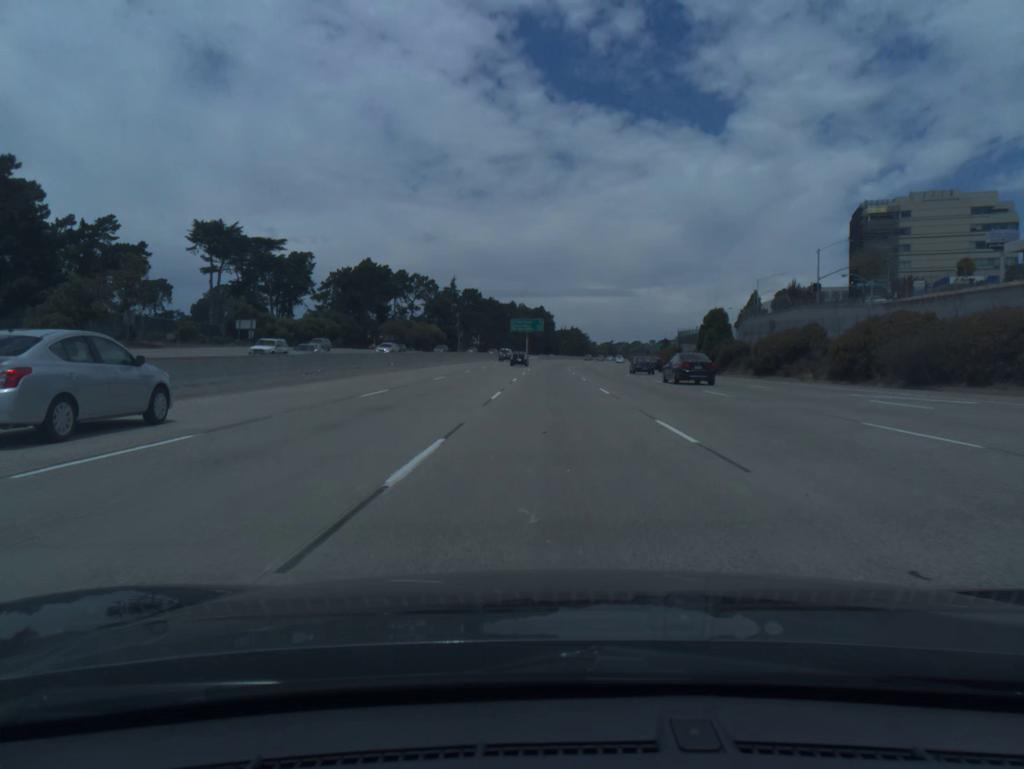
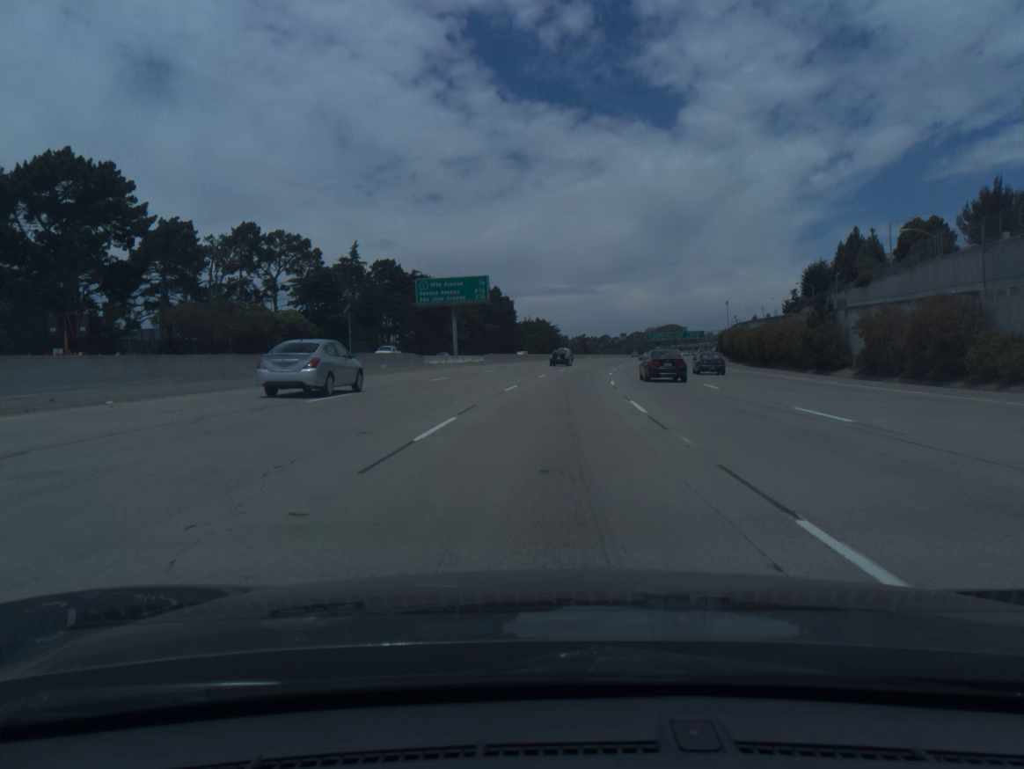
(+1.7, +96.0) m; +3°
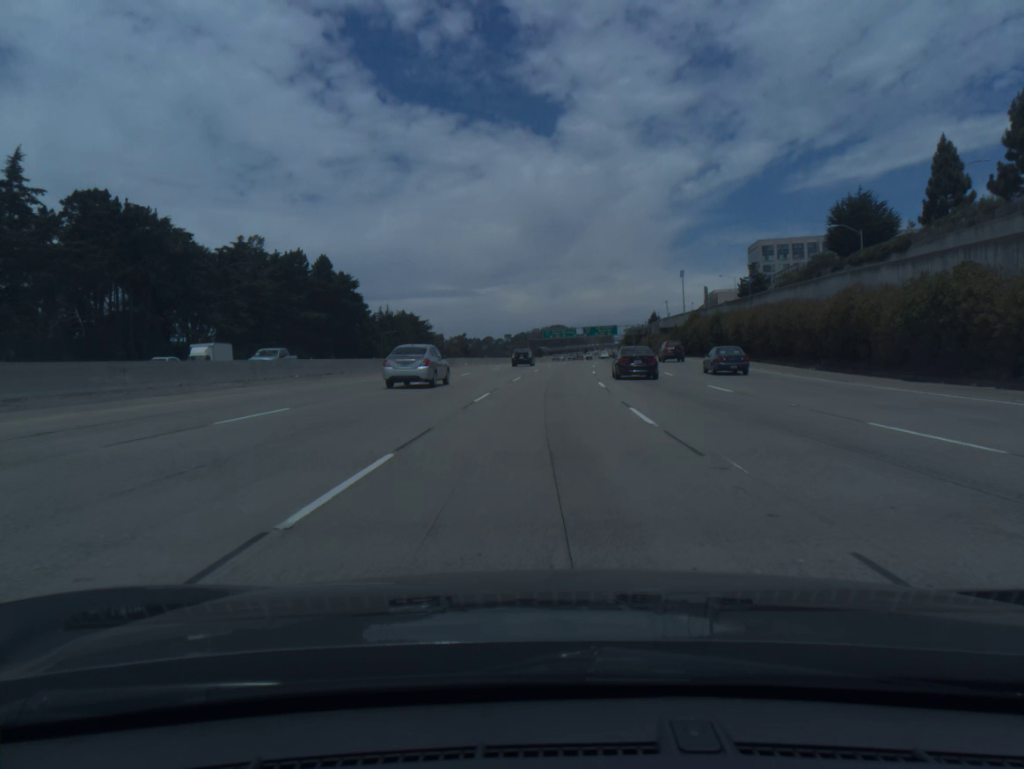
(+5.7, +76.5) m; +8°
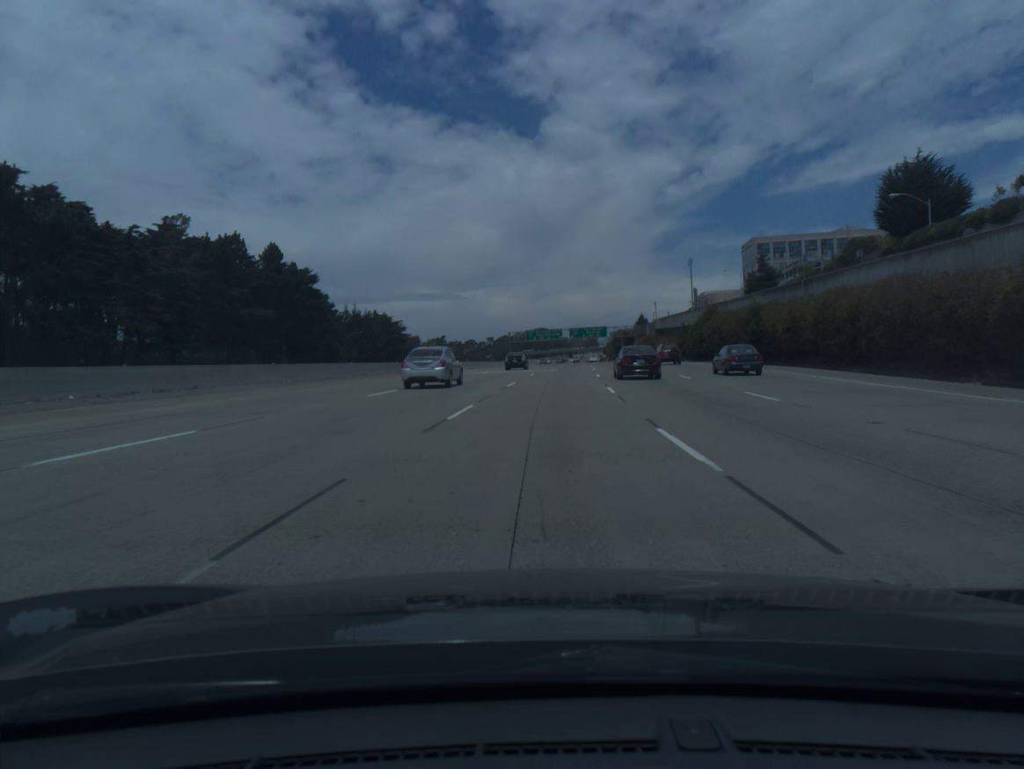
(+0.2, +19.2) m; +1°
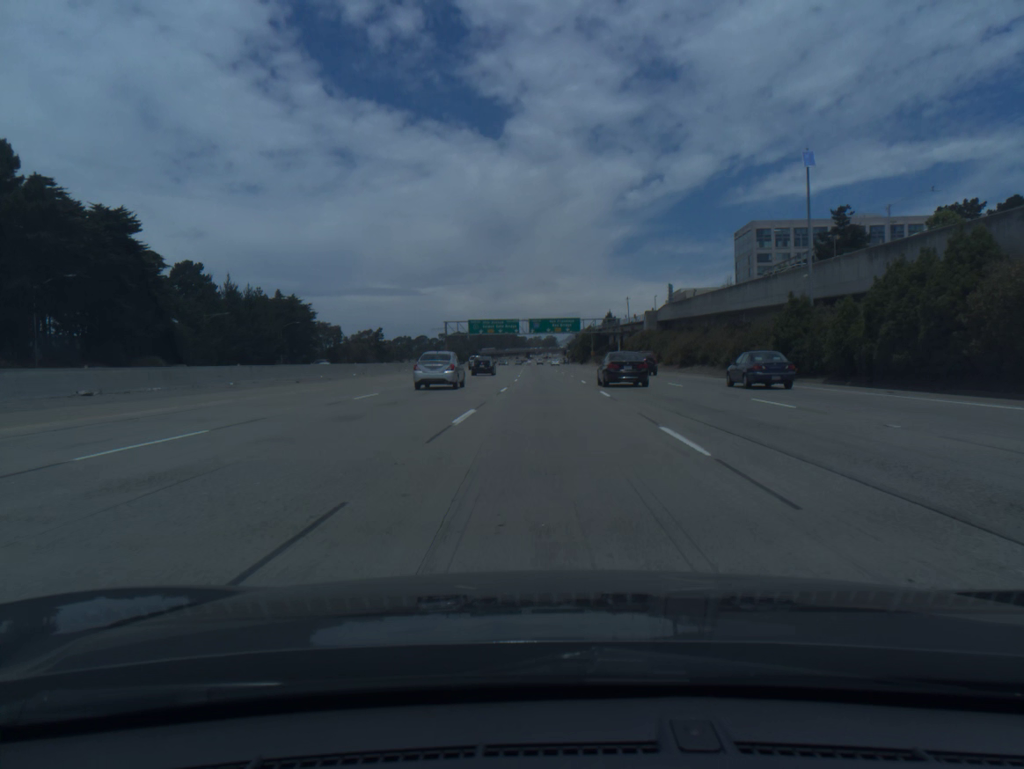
(+1.8, +57.6) m; +3°
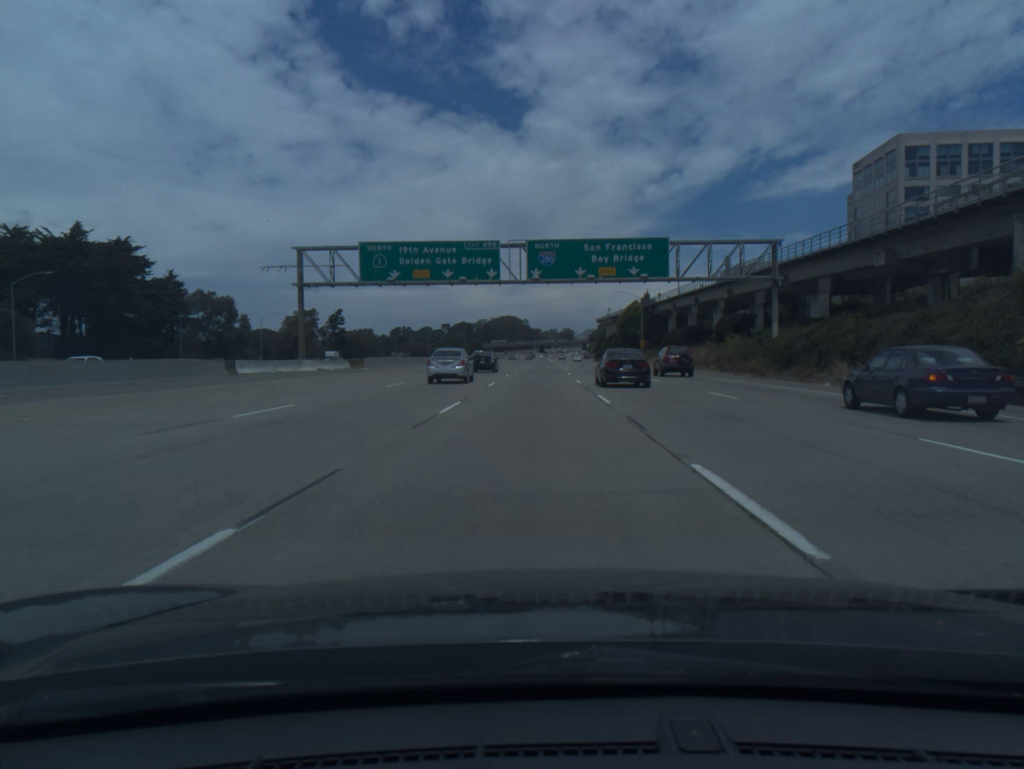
(-0.1, +96.2) m; -1°
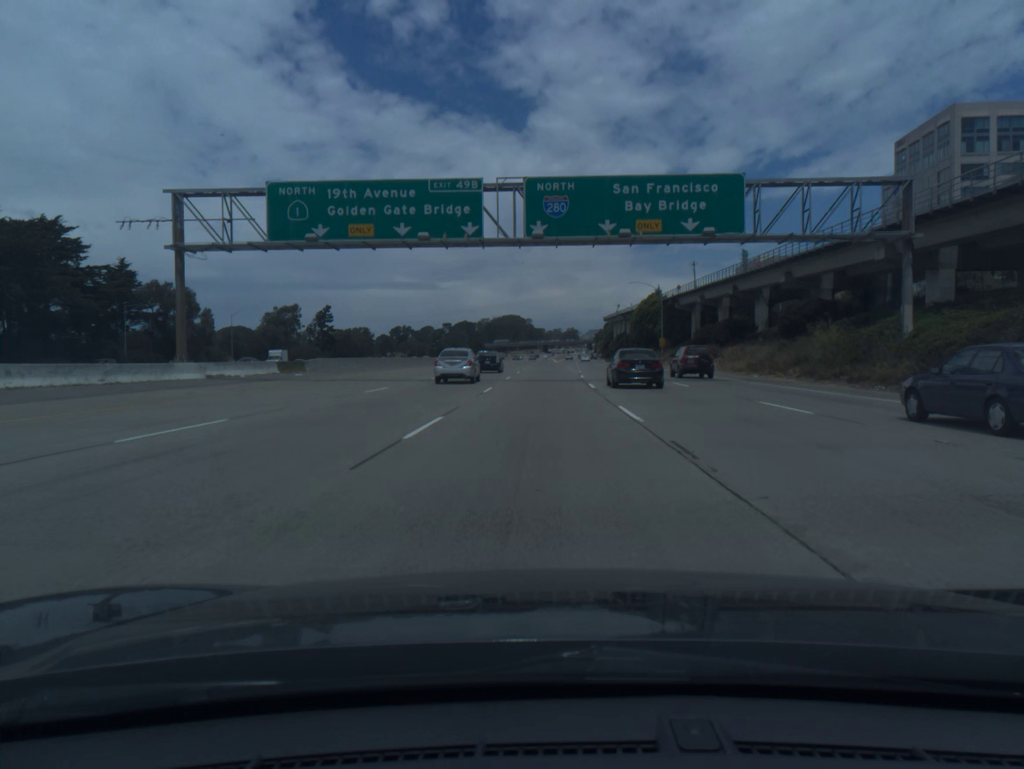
(-0.1, +19.3) m; 0°
